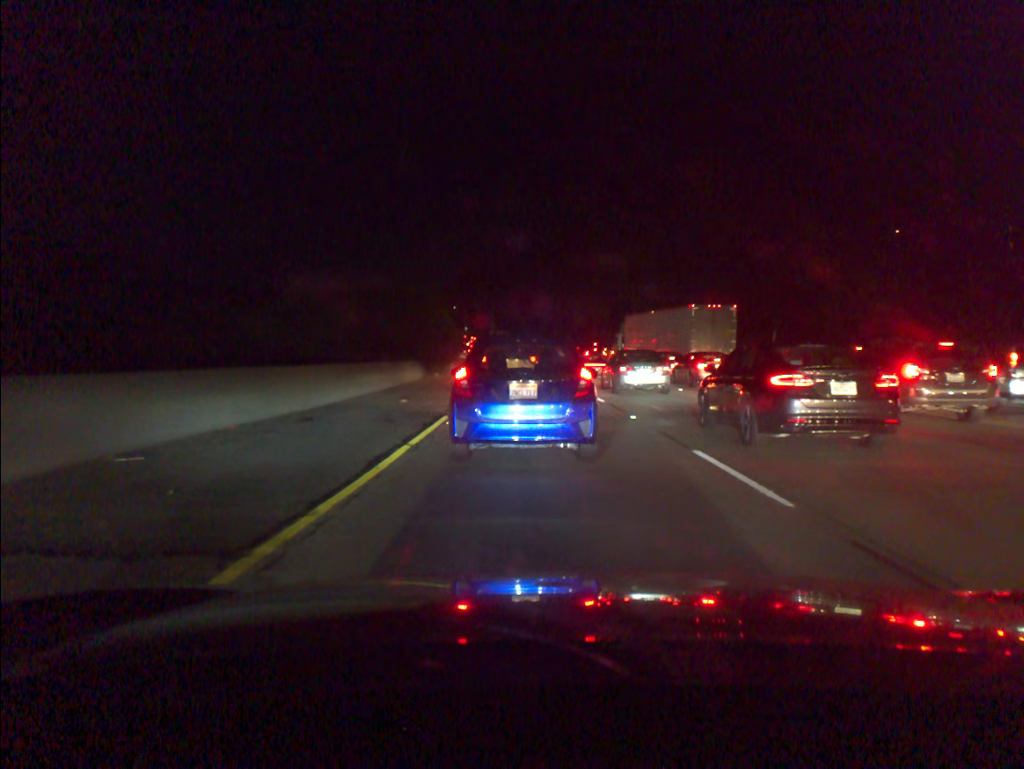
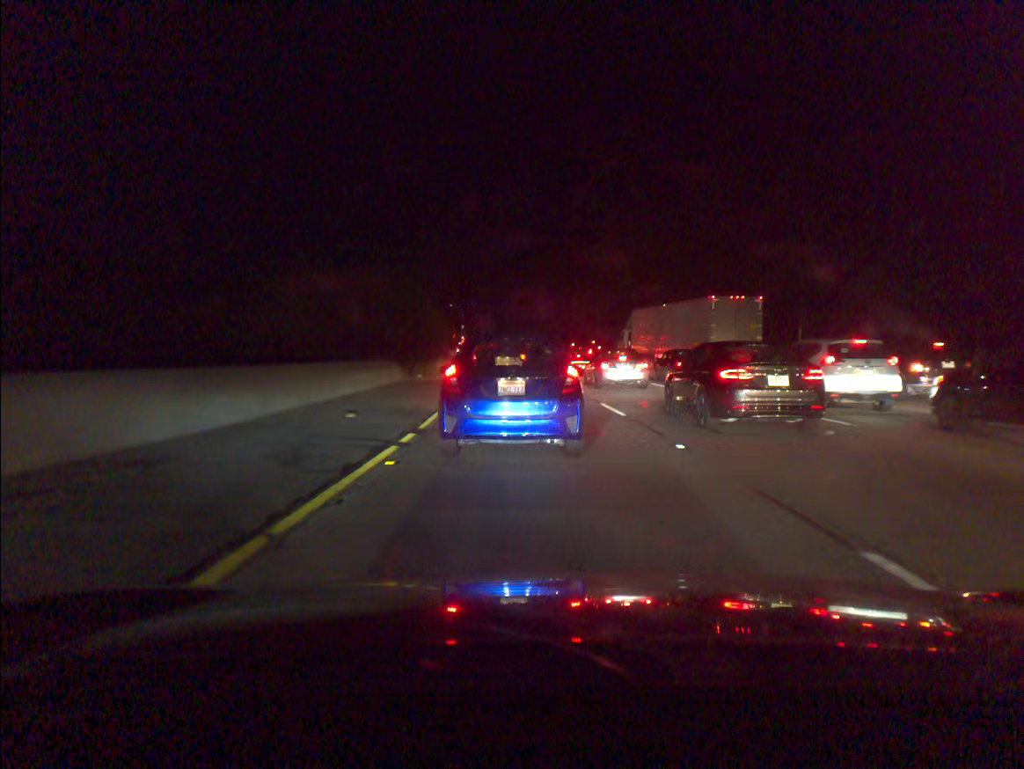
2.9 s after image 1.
(0.0, +5.4) m; 0°
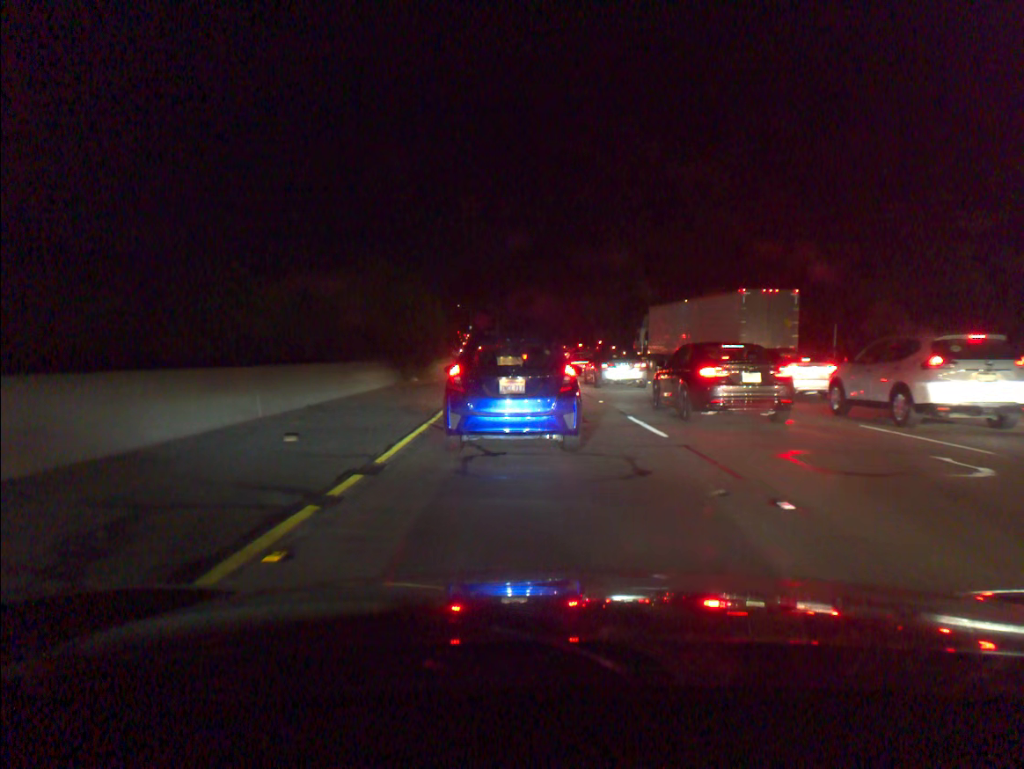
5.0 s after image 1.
(0.0, +4.1) m; 0°
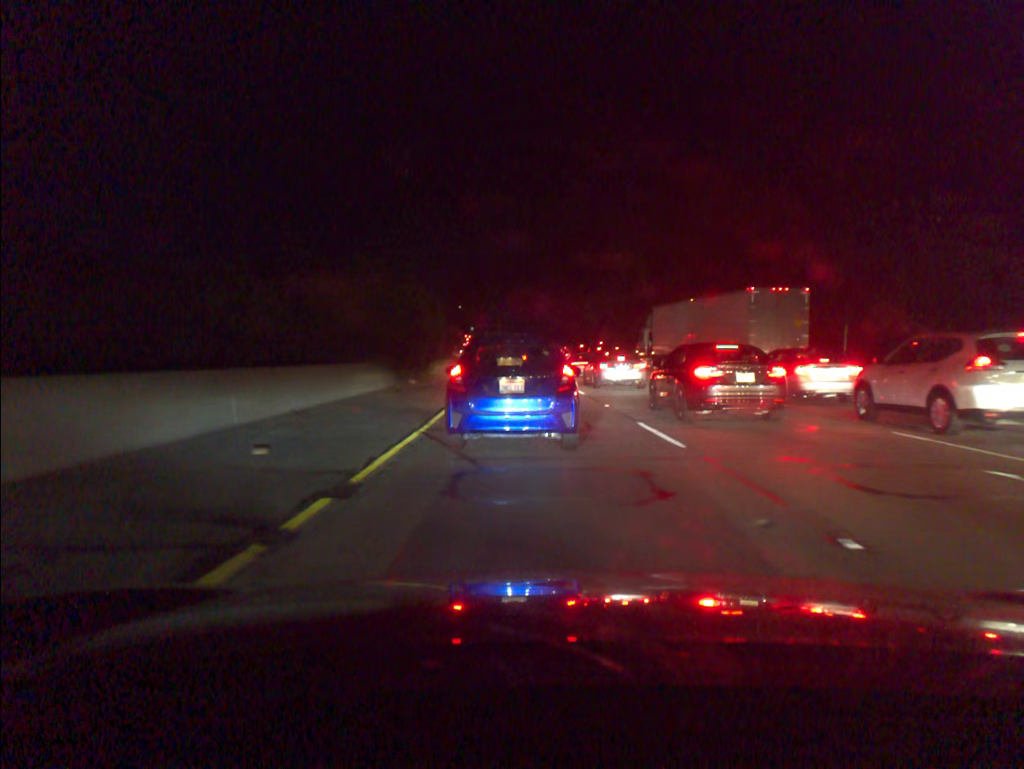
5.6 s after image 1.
(0.0, +1.2) m; 0°
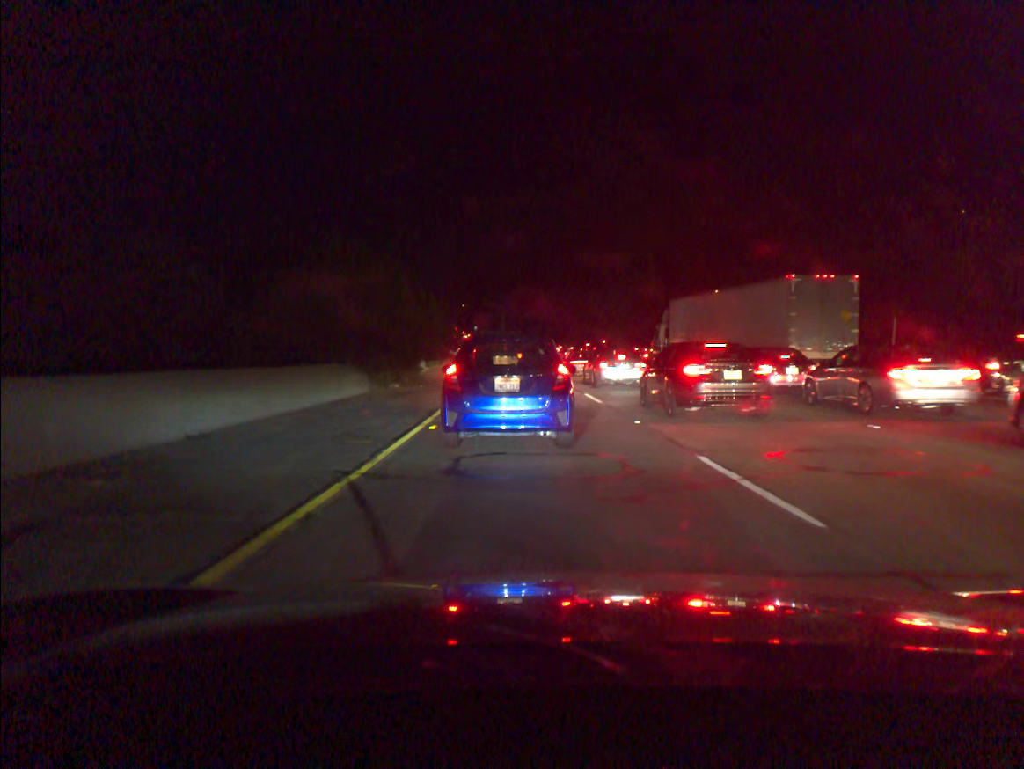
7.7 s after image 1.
(0.0, +4.9) m; -1°
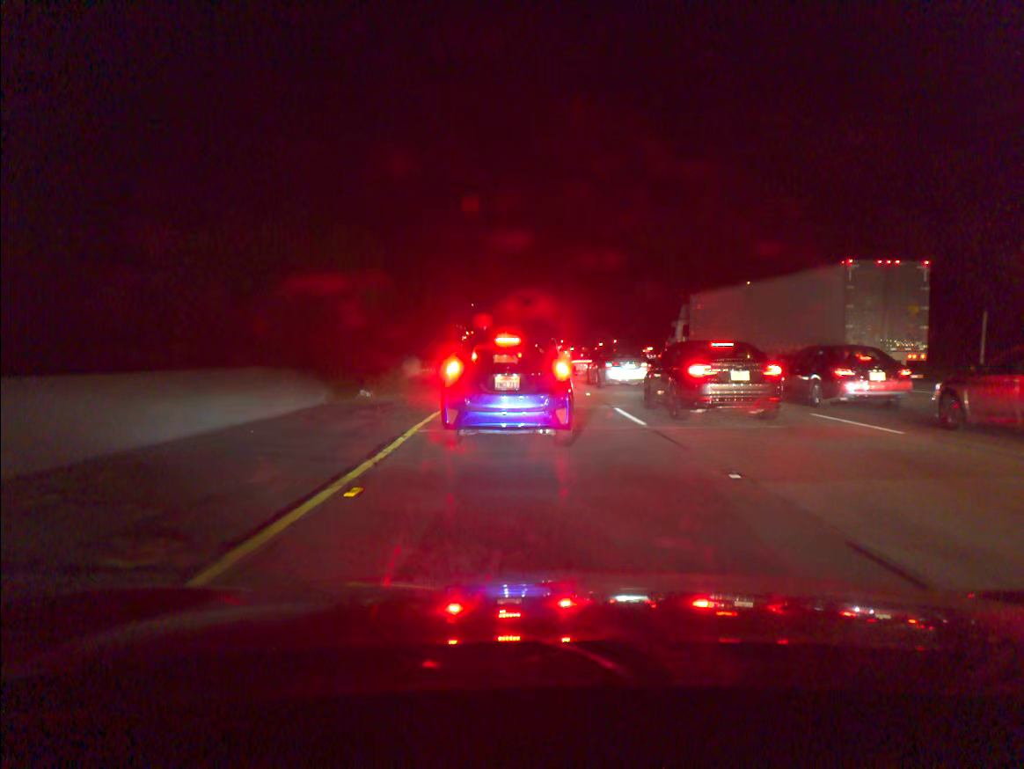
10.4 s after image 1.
(0.0, +6.2) m; -1°
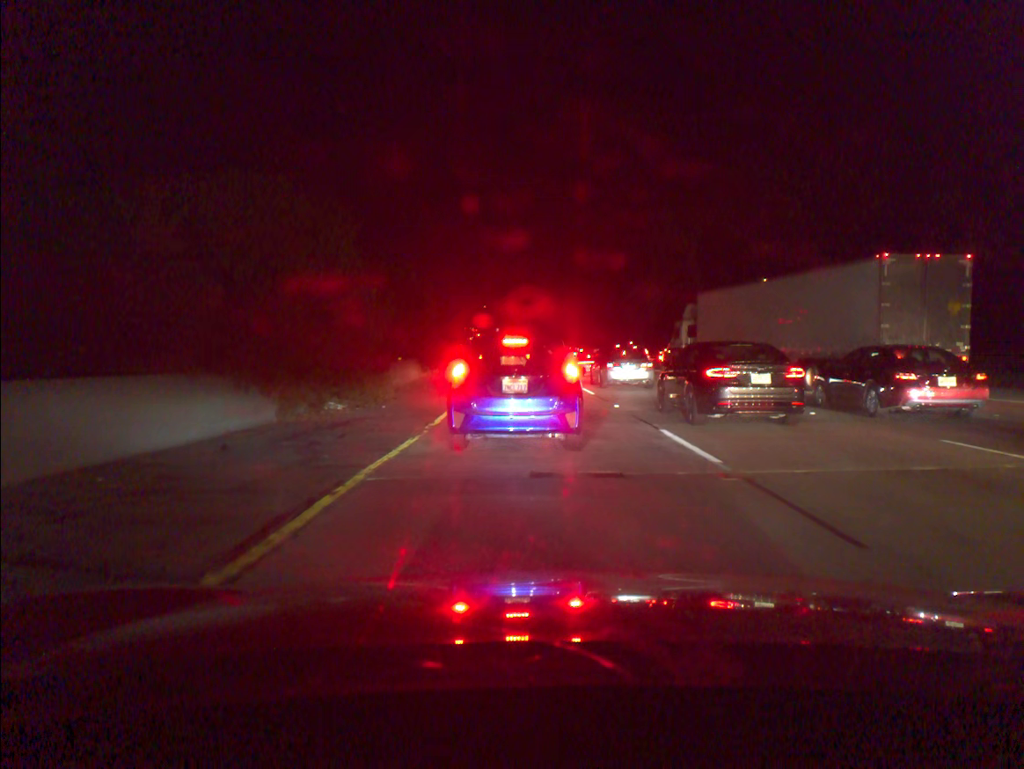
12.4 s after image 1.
(0.0, +4.6) m; -1°
